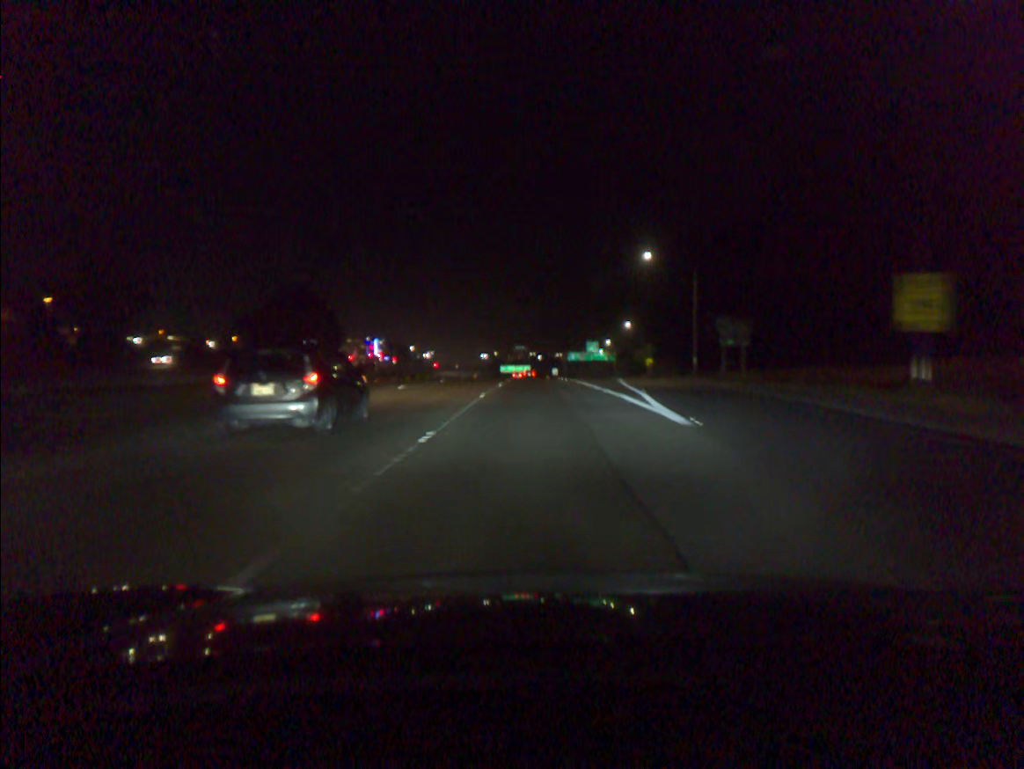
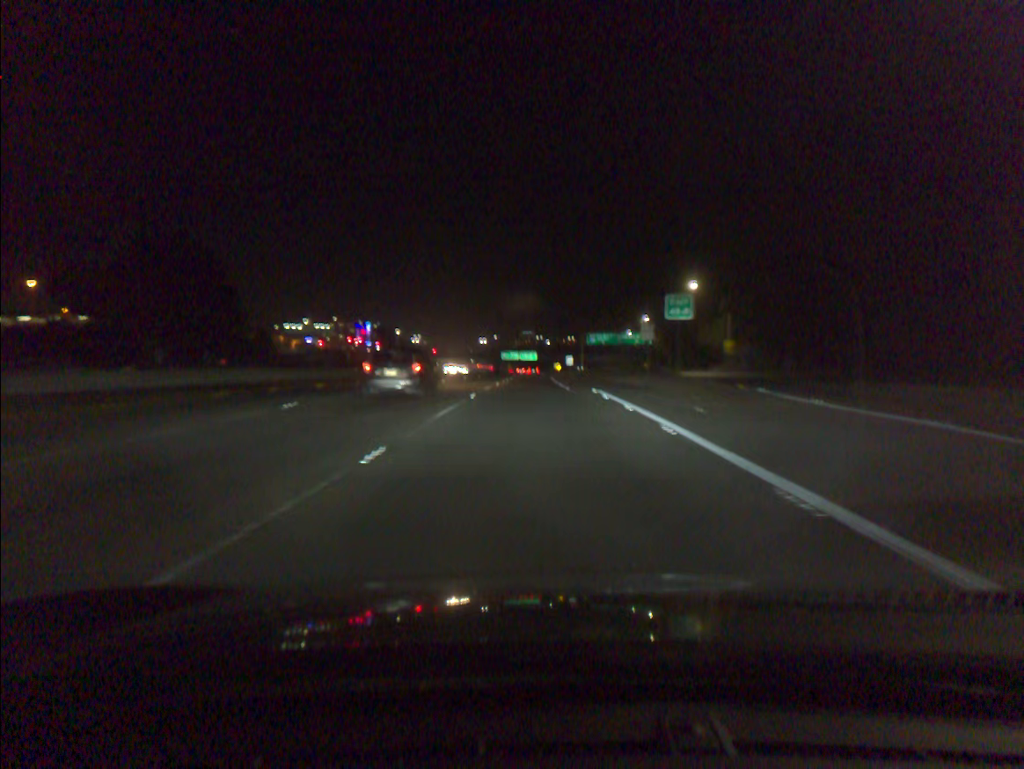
(-0.2, +57.8) m; 0°
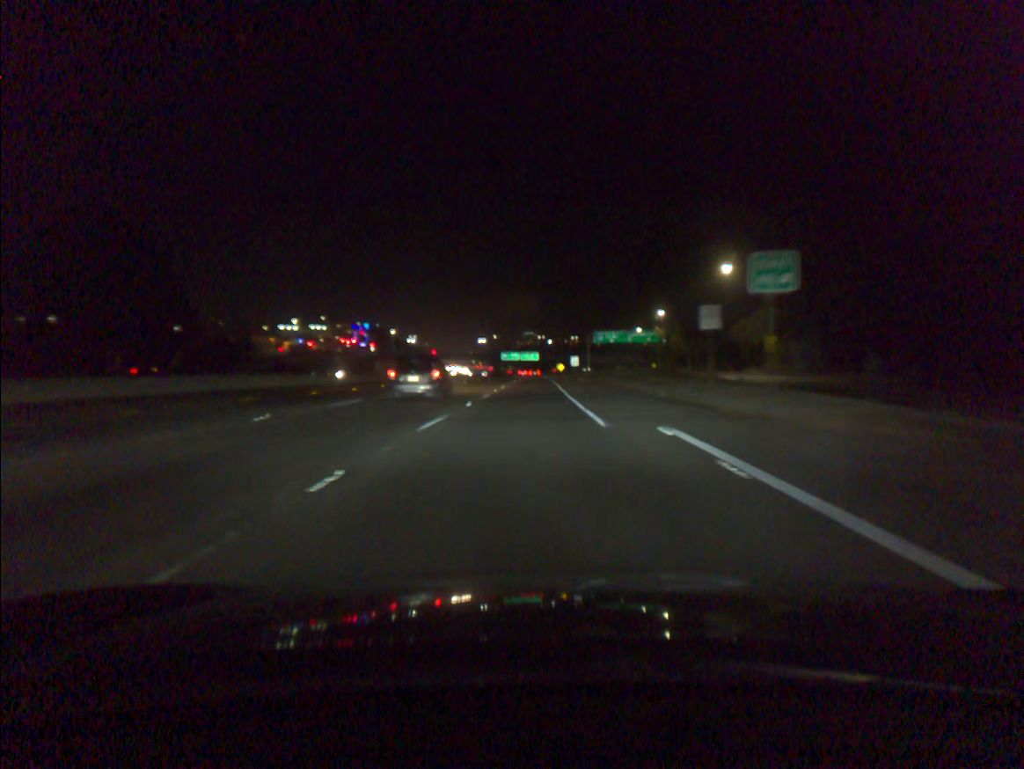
(0.0, +16.5) m; 0°
